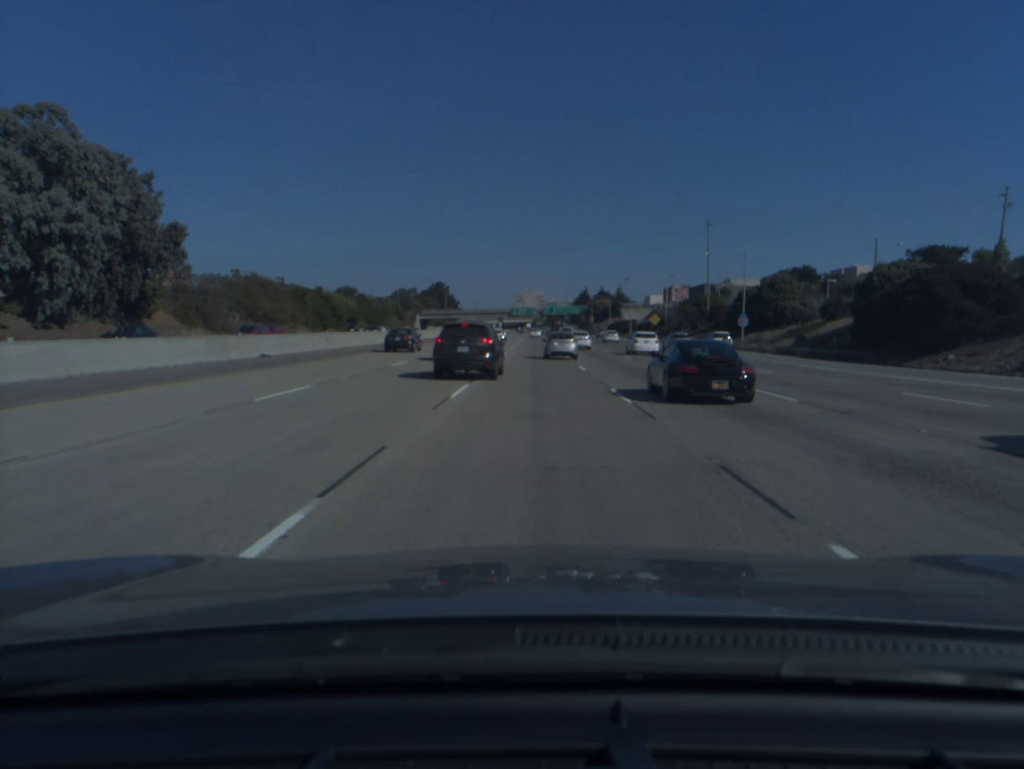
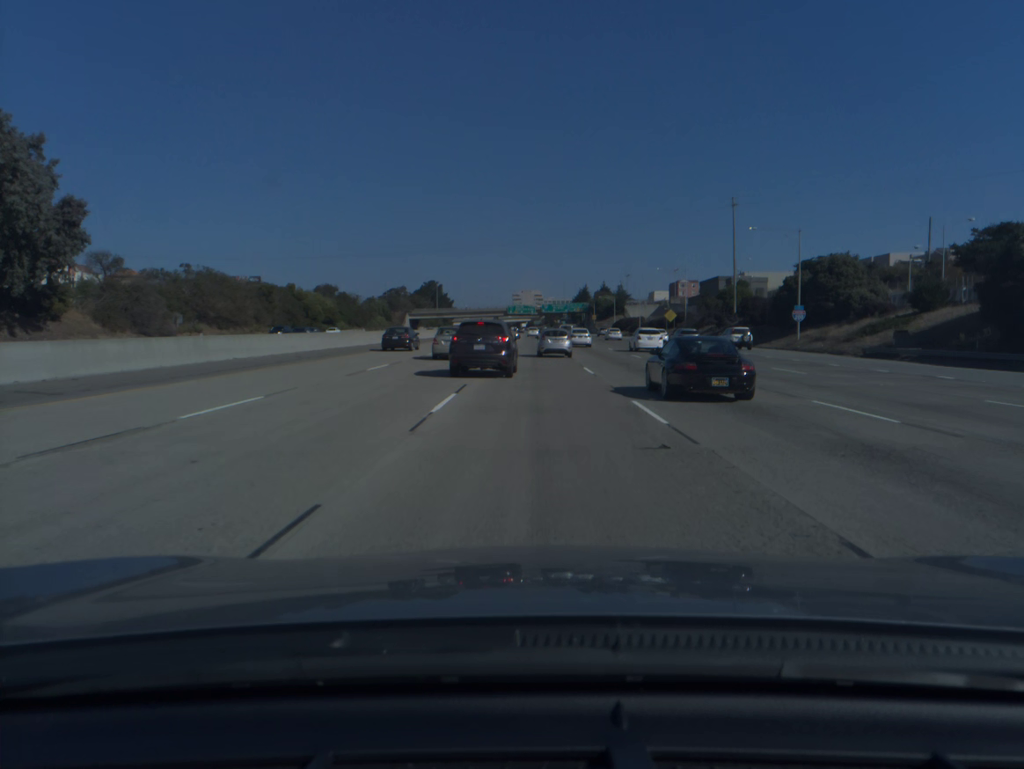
(0.0, +18.0) m; 0°
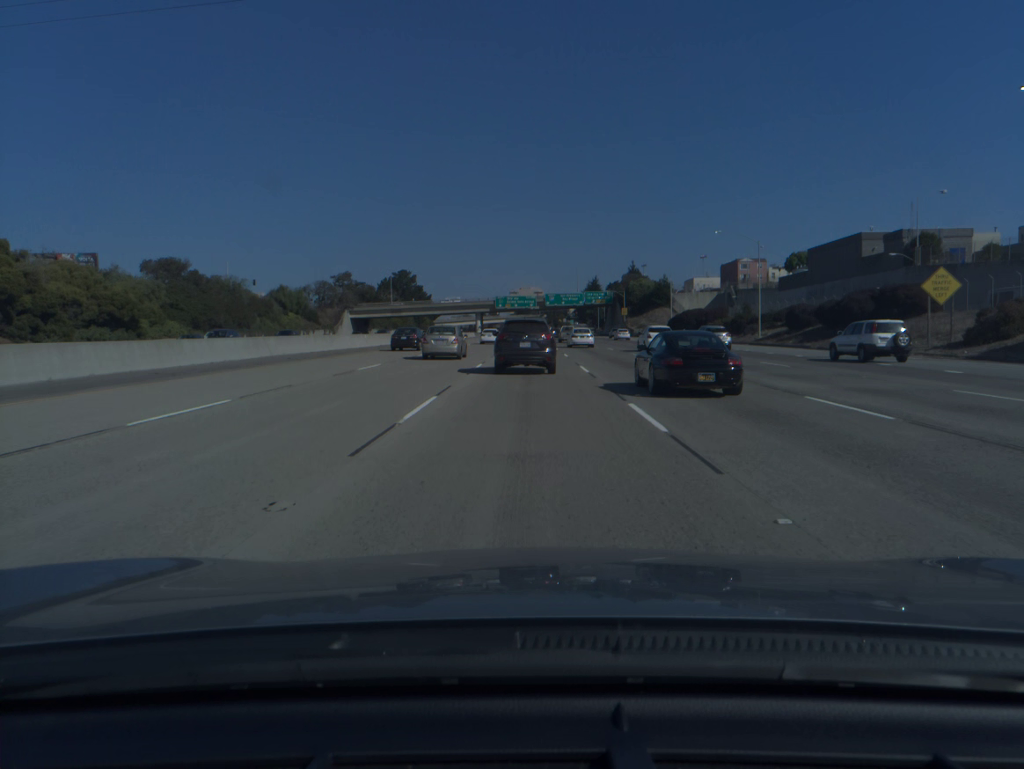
(+0.3, +86.8) m; 0°
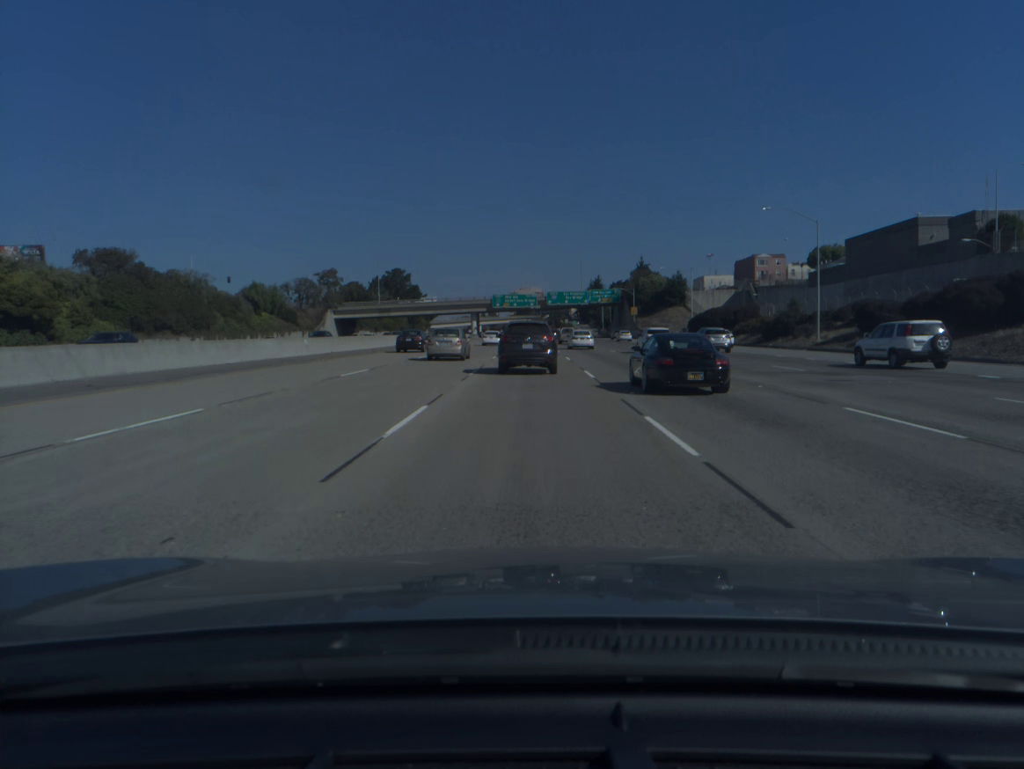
(0.0, +16.1) m; 0°
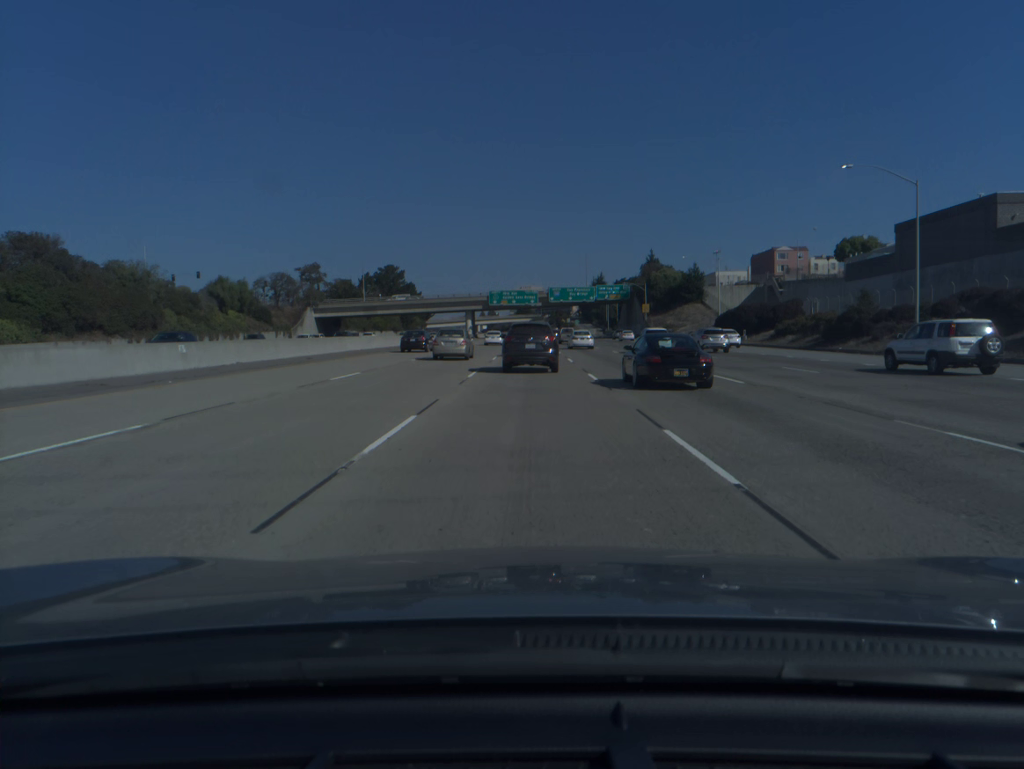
(0.0, +15.8) m; 0°
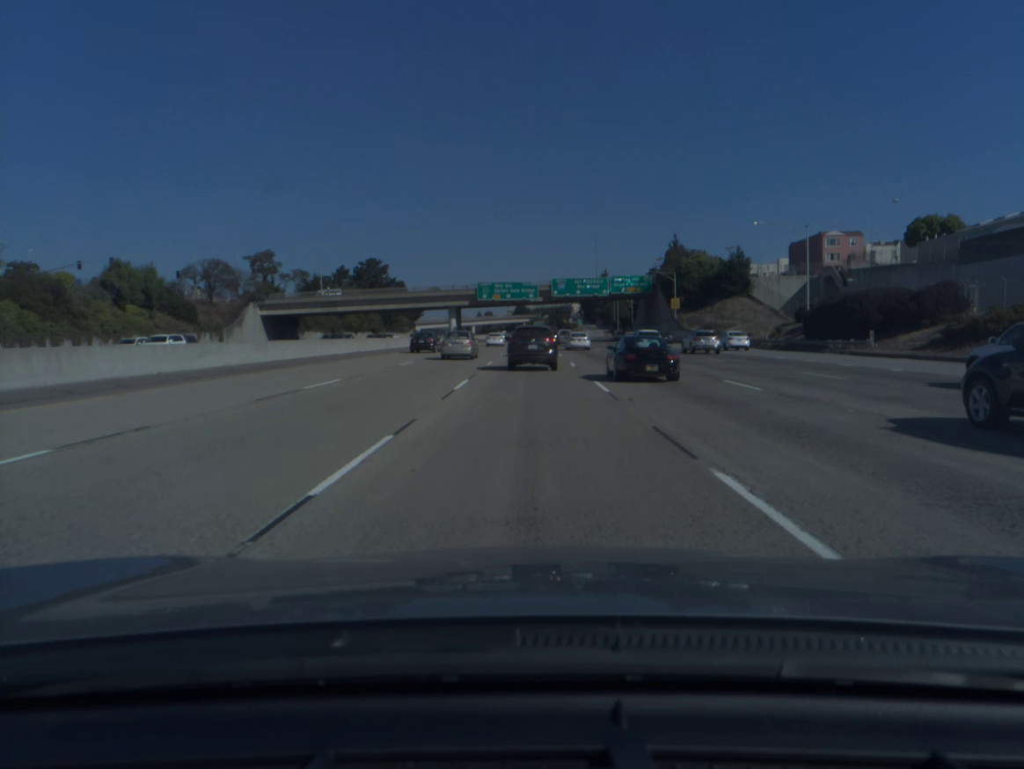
(0.0, +31.1) m; 0°
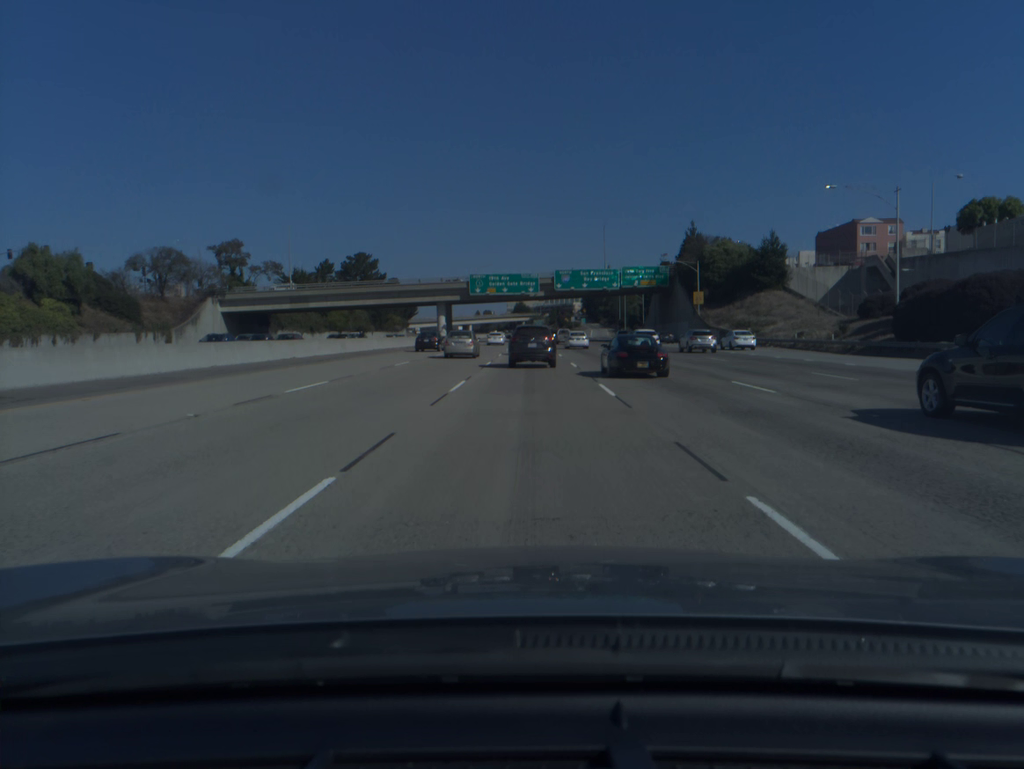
(0.0, +15.5) m; 0°
